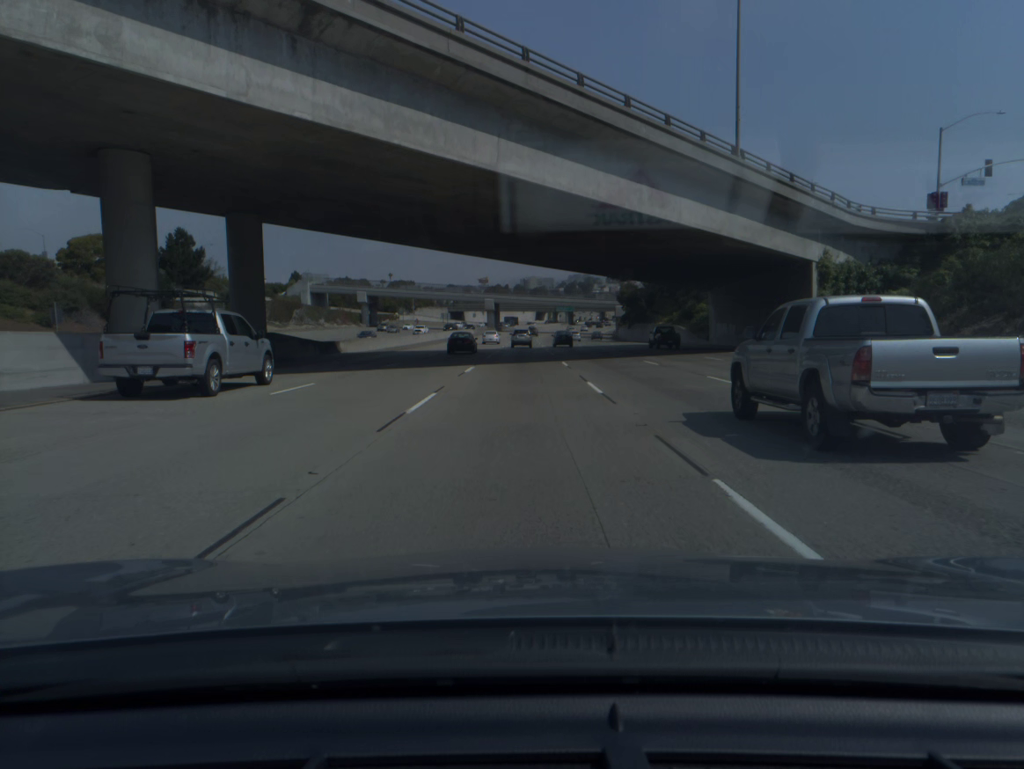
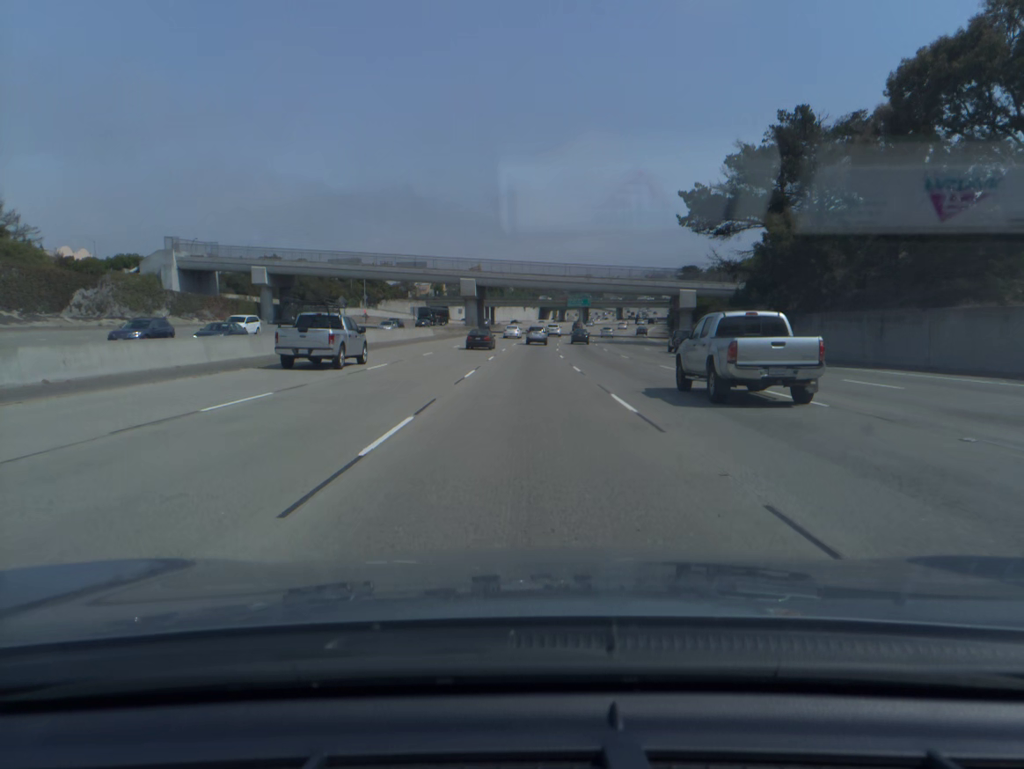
(-0.3, +75.2) m; 0°
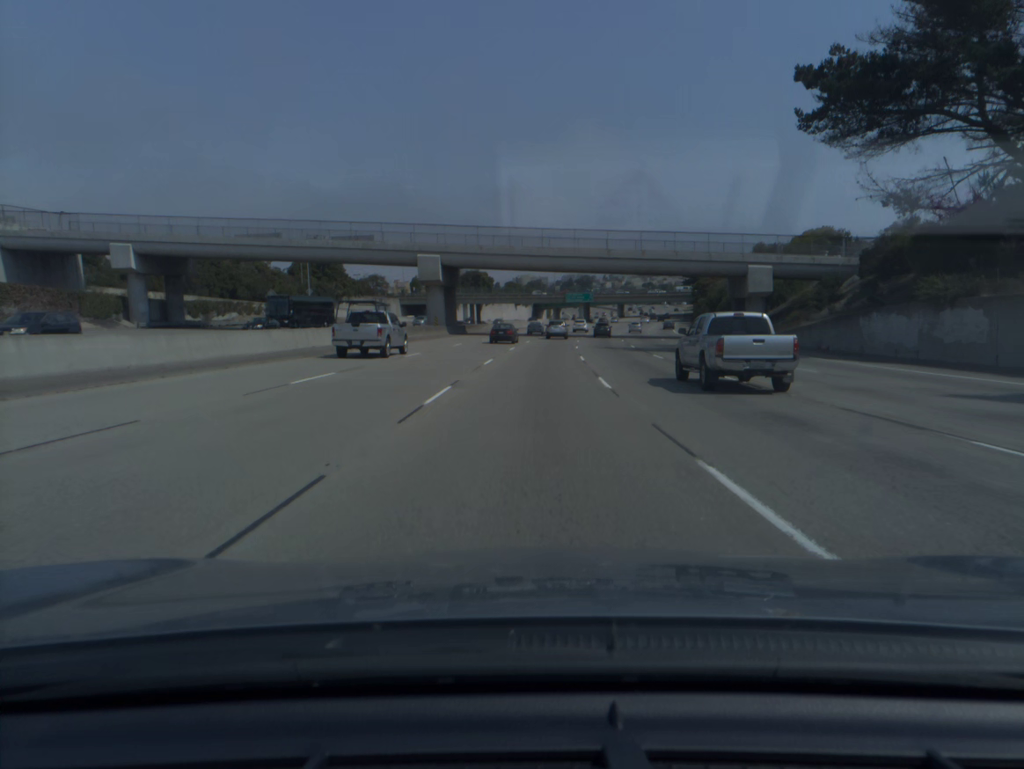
(+0.1, +37.8) m; +1°
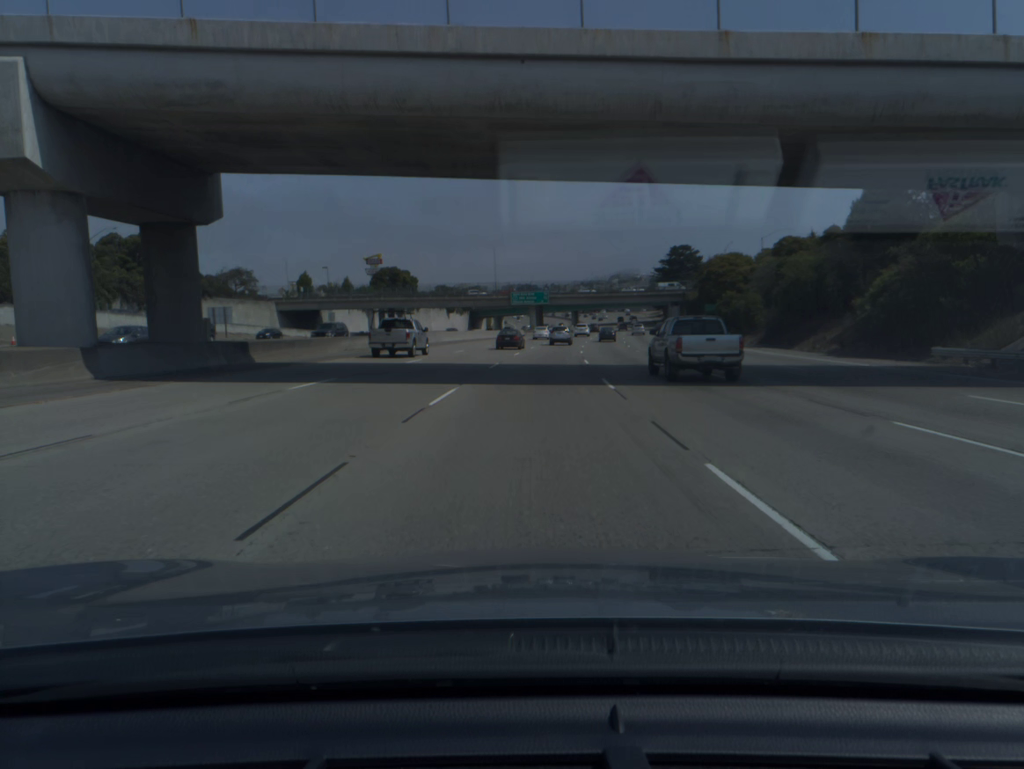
(+1.7, +56.7) m; +4°
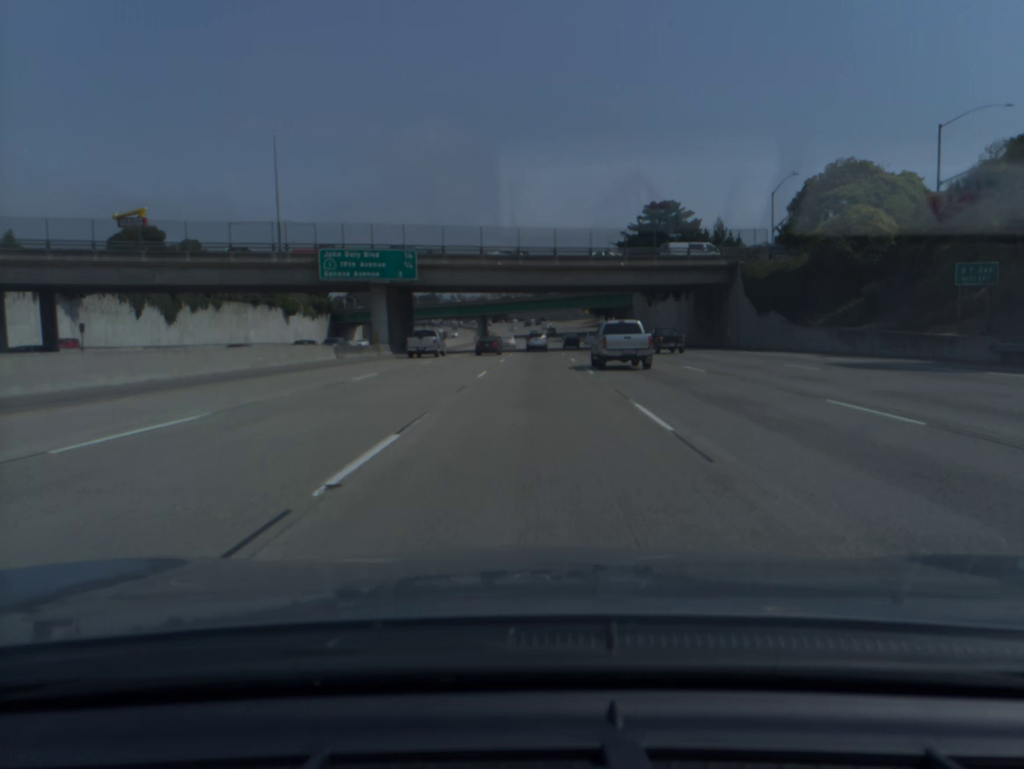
(+6.0, +93.3) m; +7°
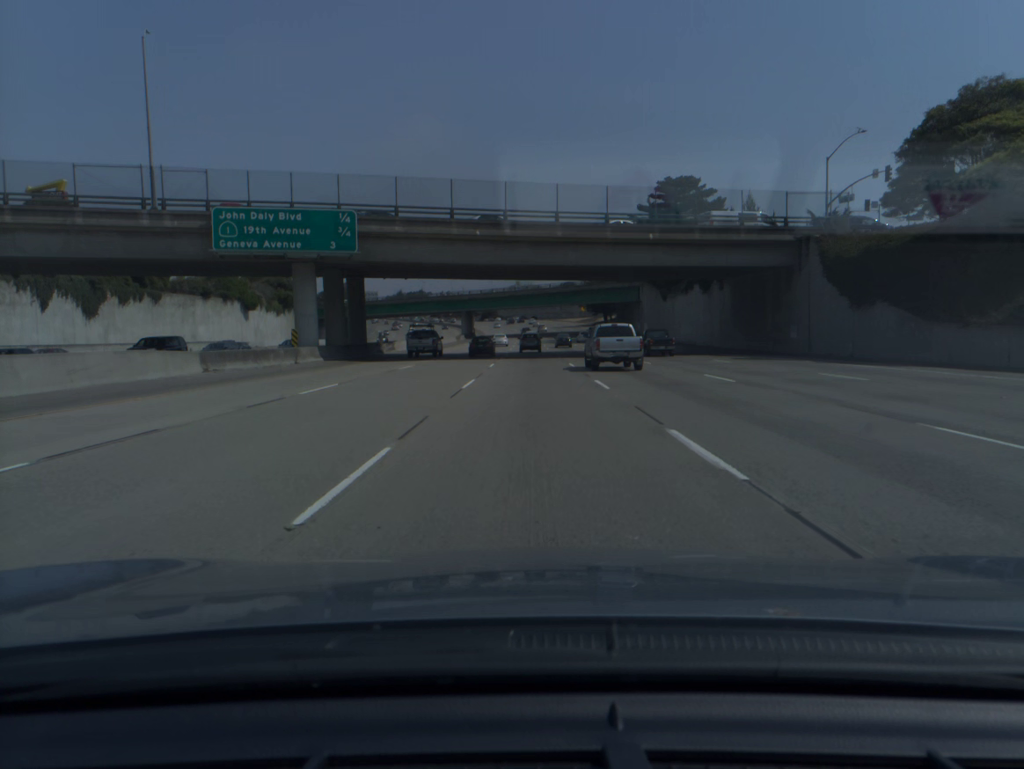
(+0.1, +18.6) m; +1°
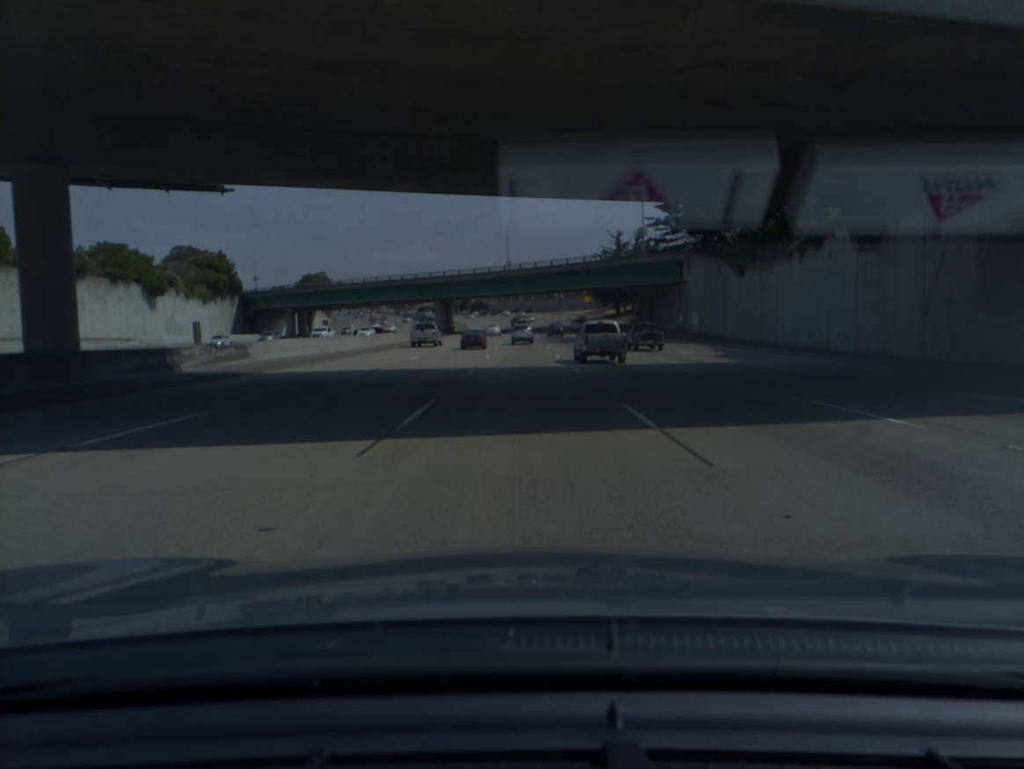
(+0.3, +37.4) m; +1°
